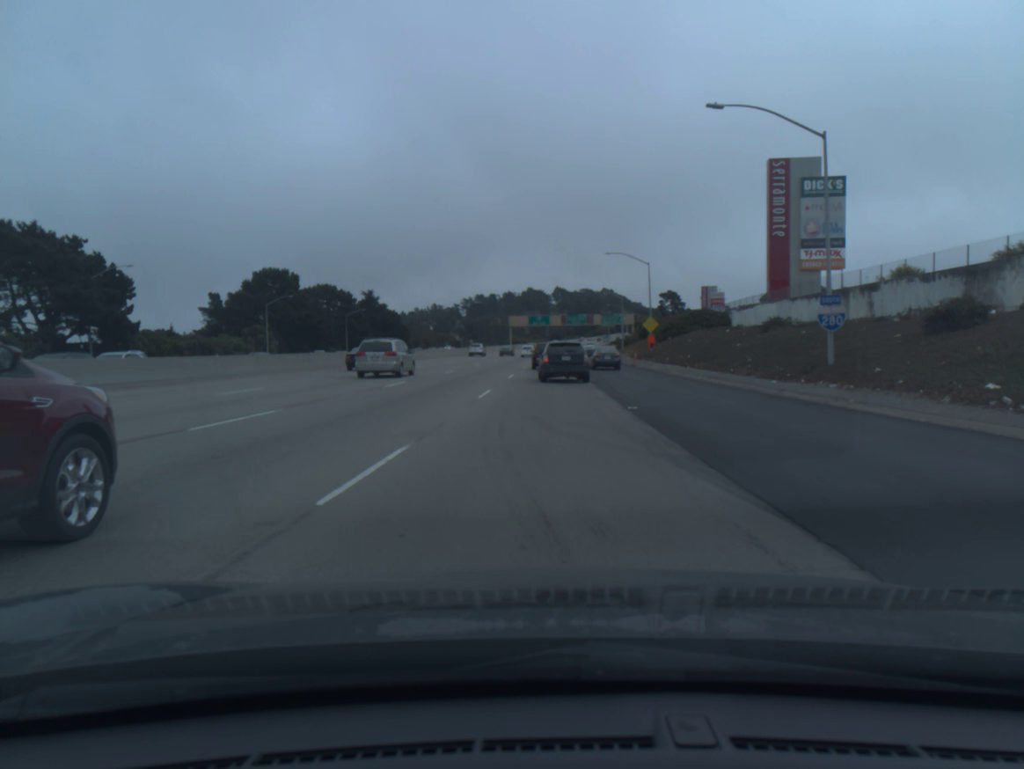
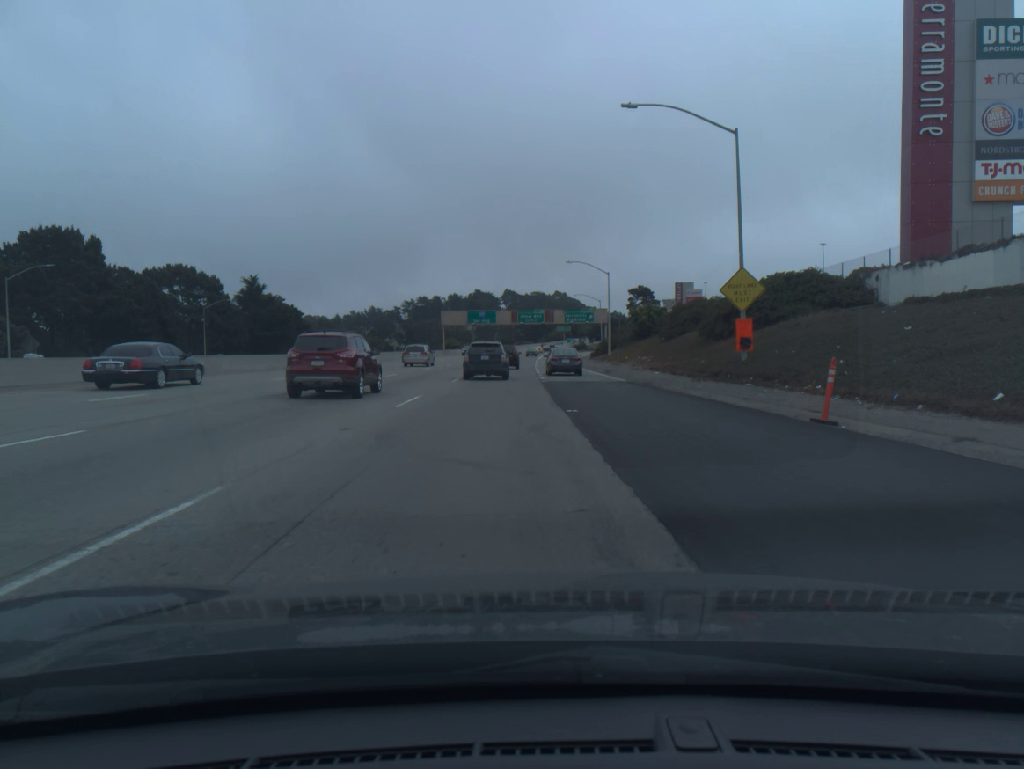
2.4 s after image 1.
(+1.2, +47.4) m; +3°
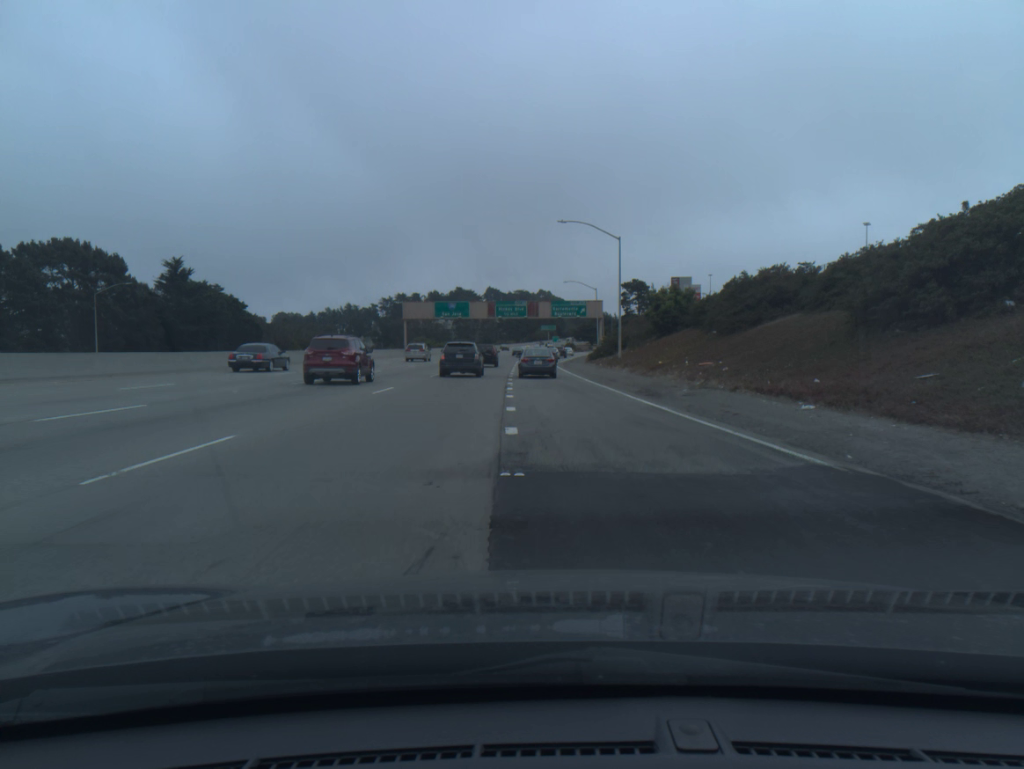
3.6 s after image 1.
(+0.3, +24.7) m; +1°
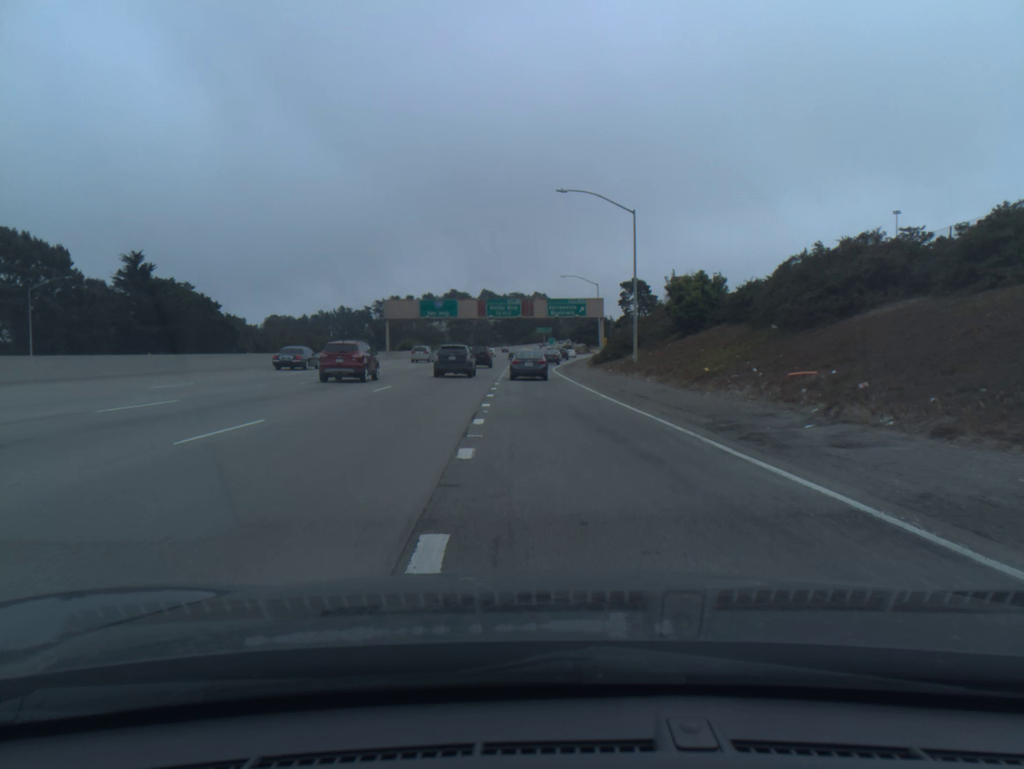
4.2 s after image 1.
(0.0, +11.6) m; 0°
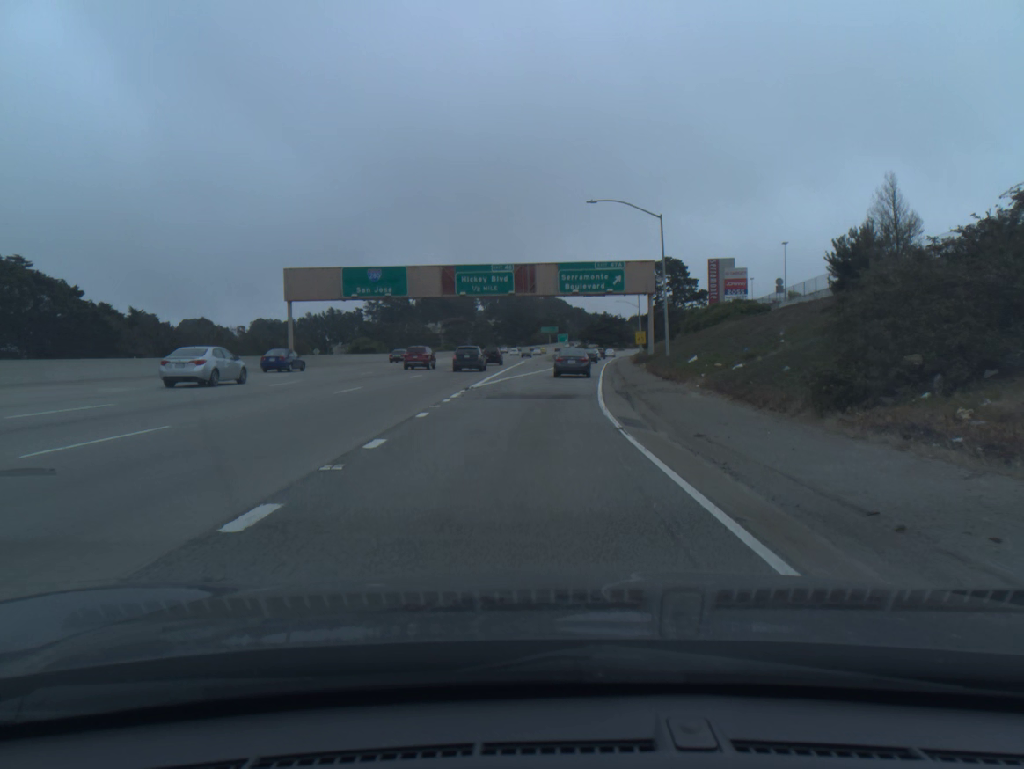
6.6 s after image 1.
(0.0, +44.9) m; 0°
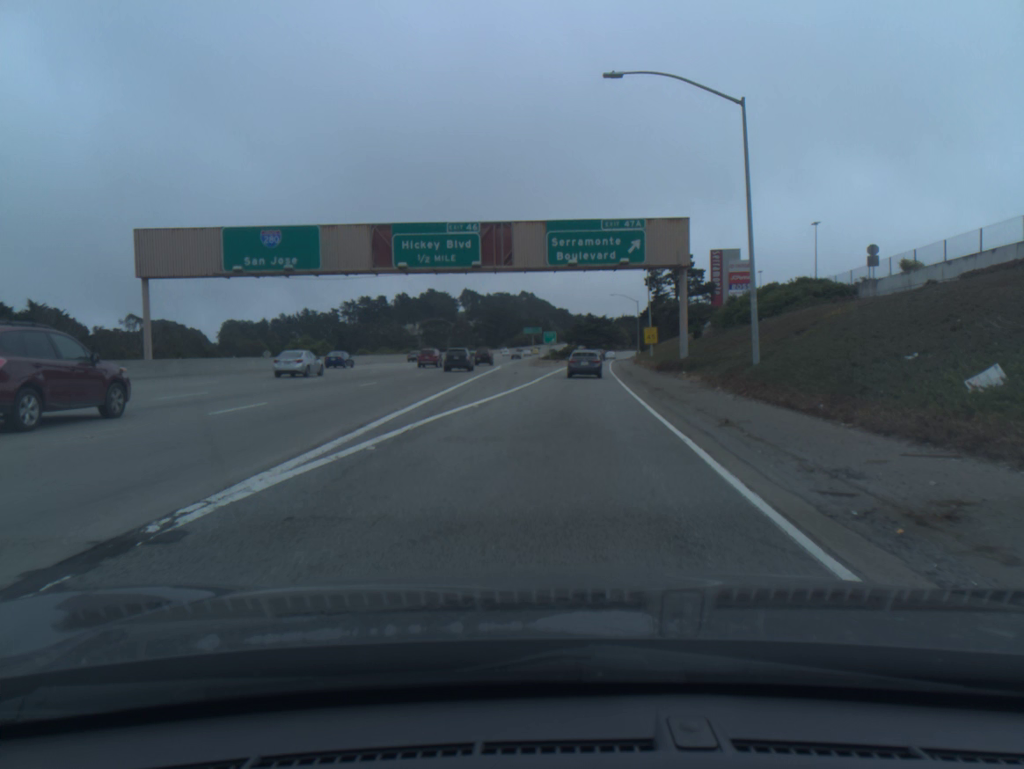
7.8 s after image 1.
(+0.2, +21.7) m; +1°
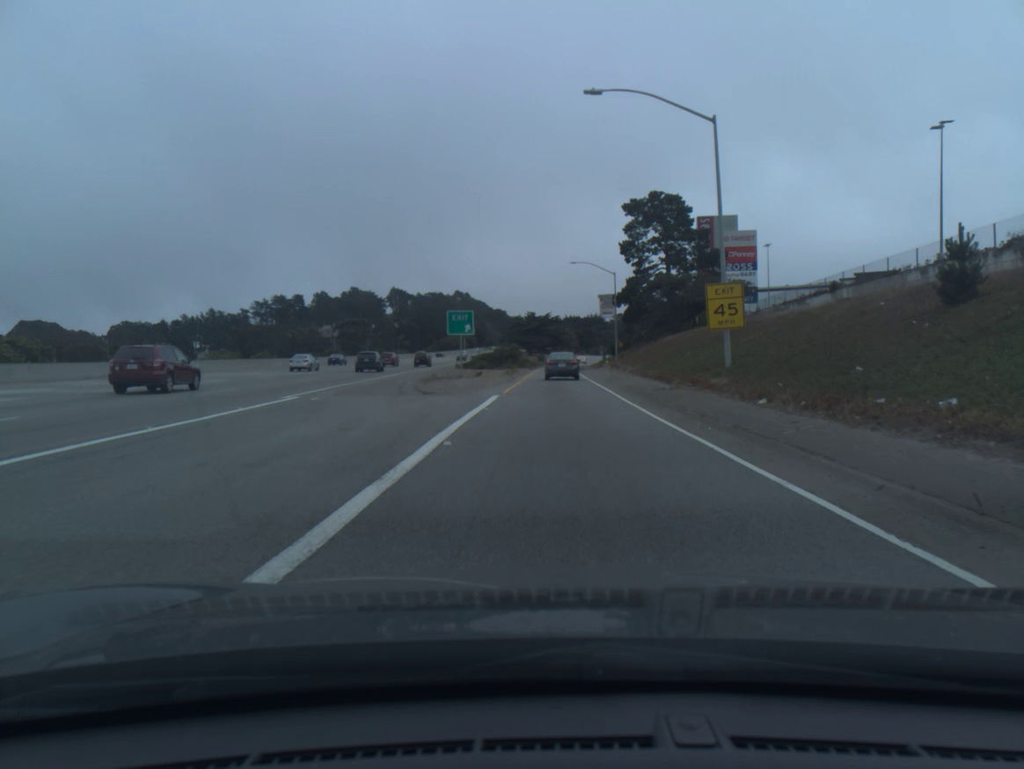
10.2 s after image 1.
(+2.0, +46.7) m; +4°
